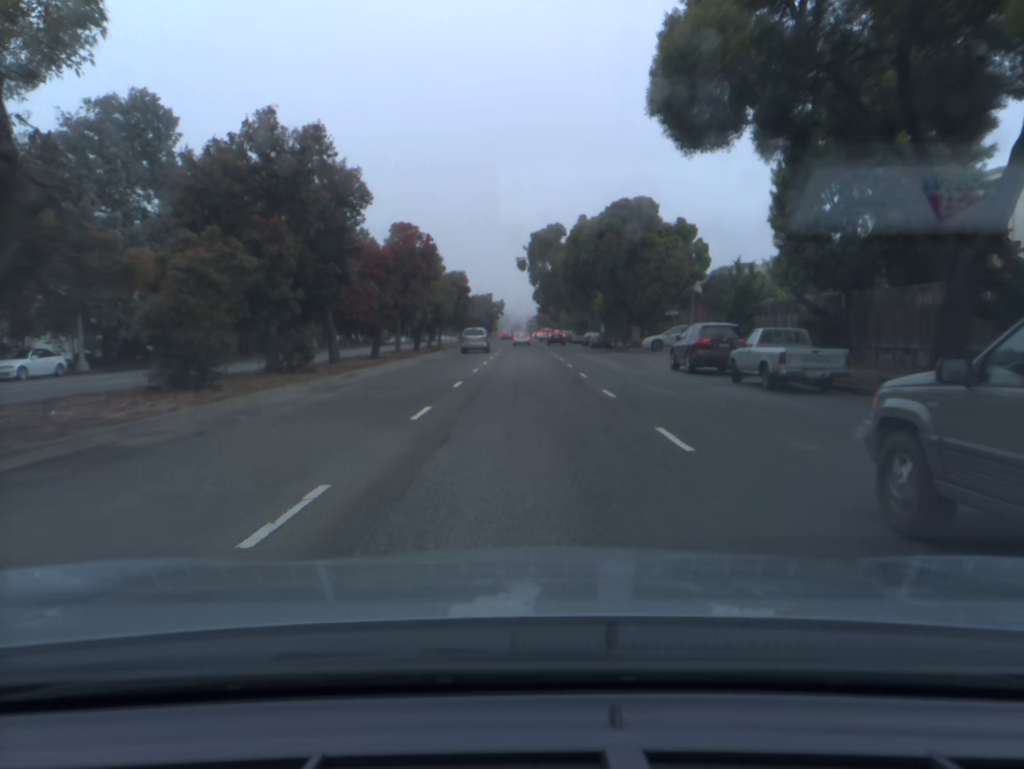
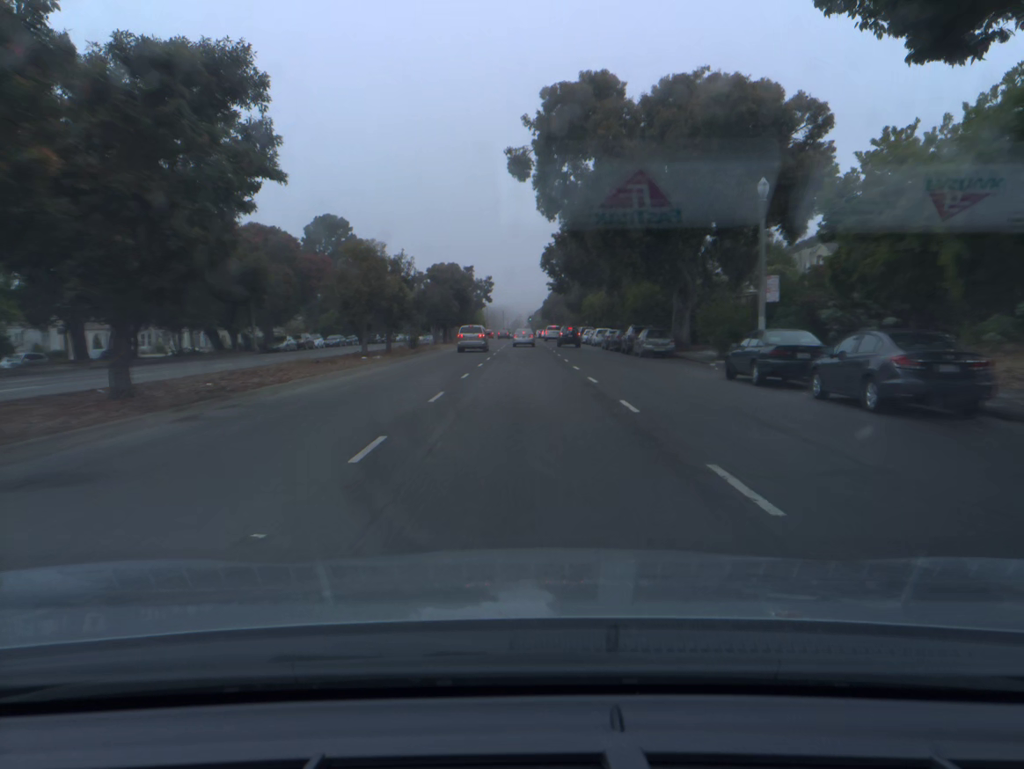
(-0.1, +55.2) m; 0°
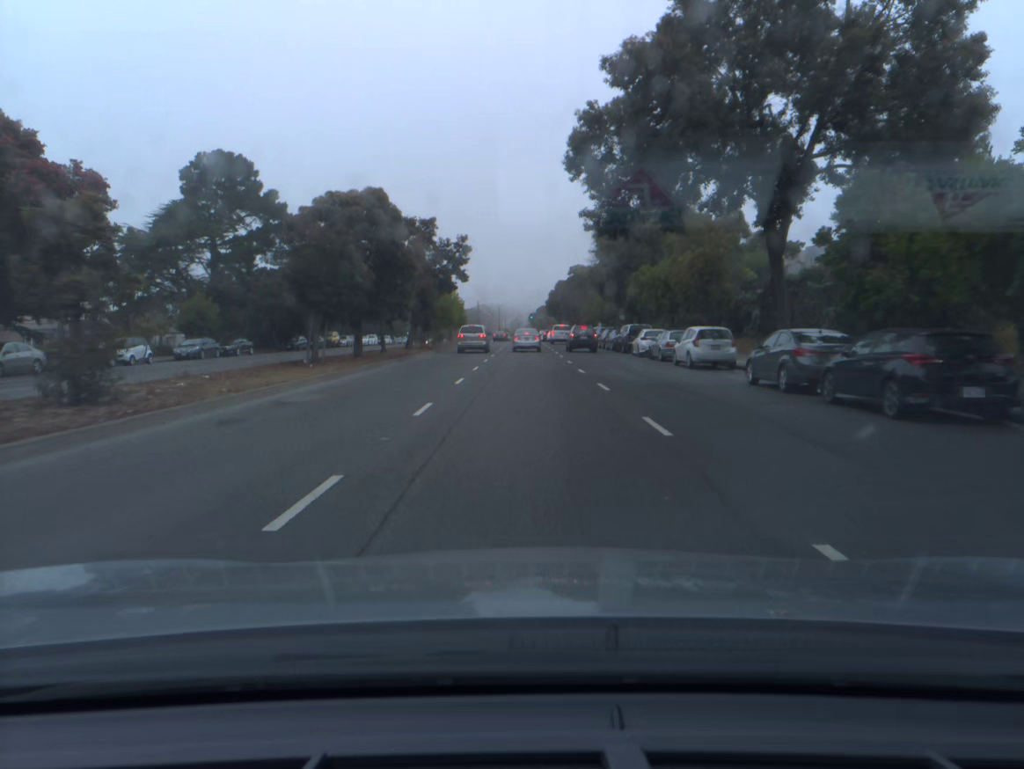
(0.0, +39.3) m; 0°
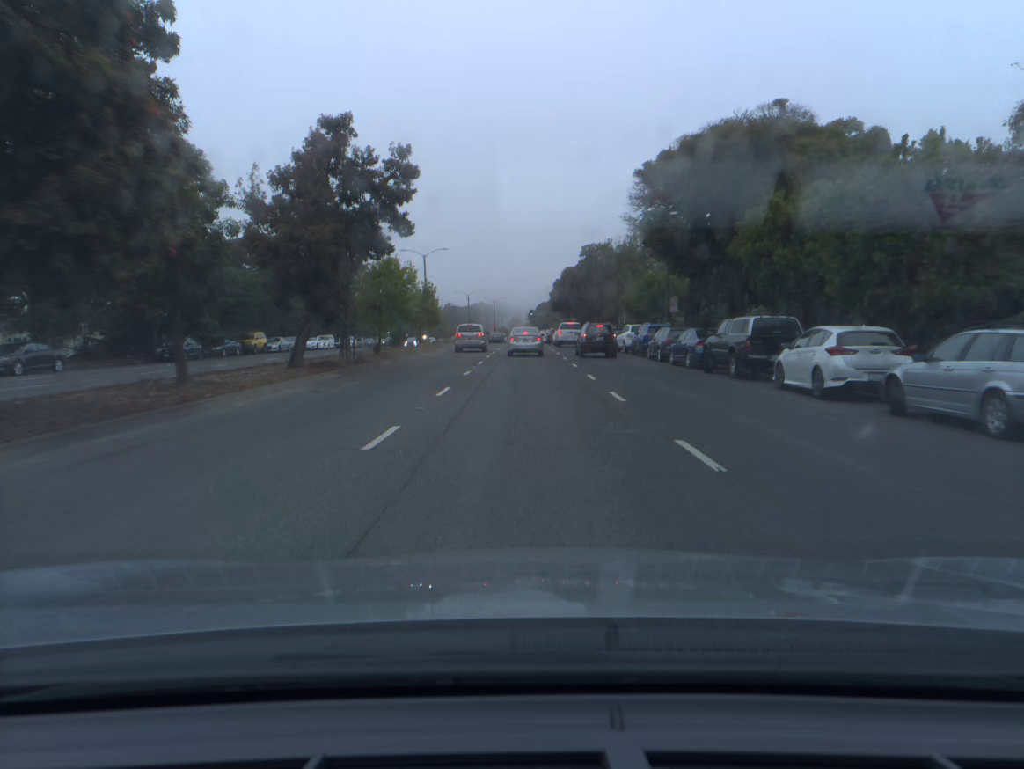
(0.0, +25.4) m; 0°
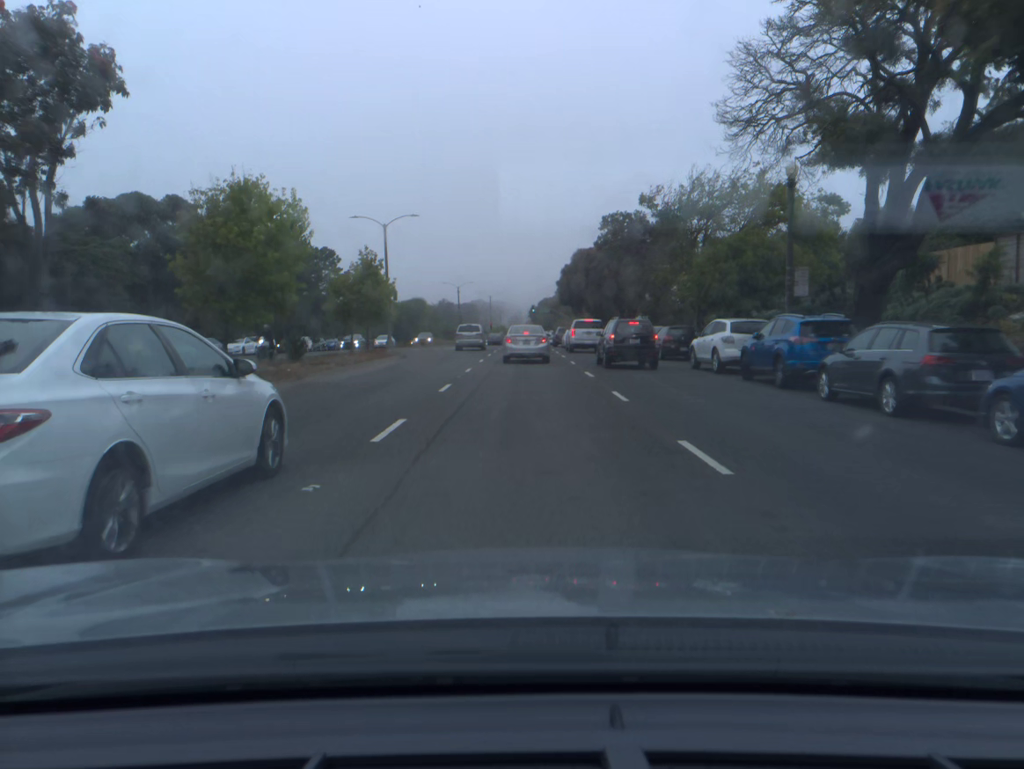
(0.0, +21.6) m; 0°
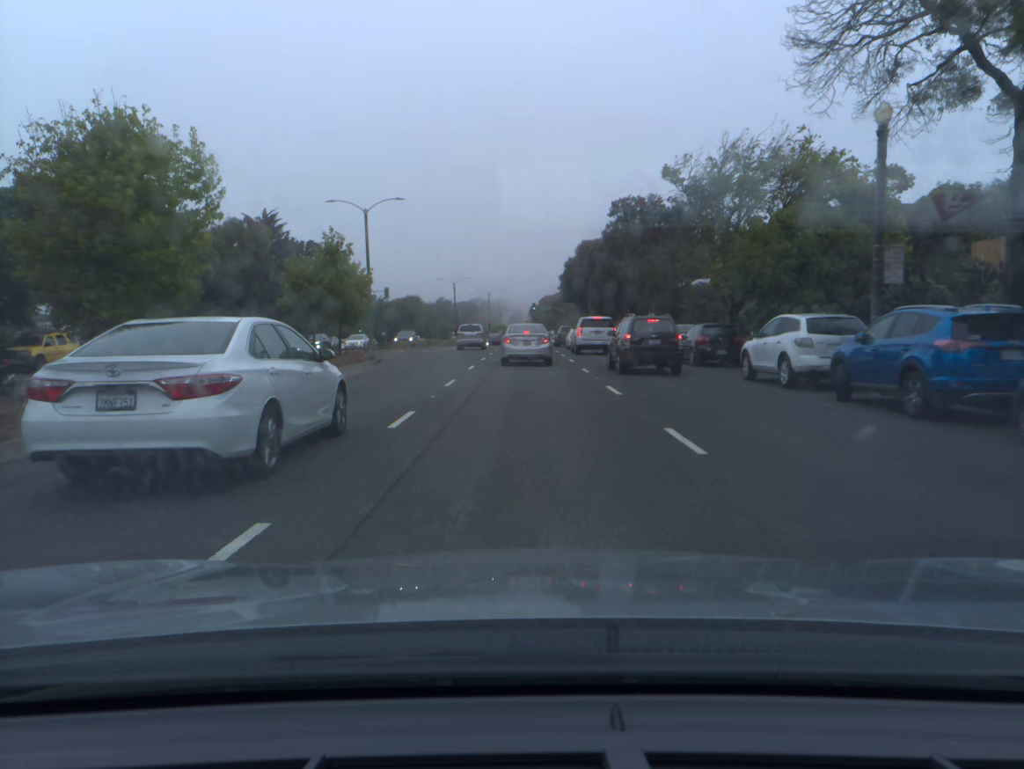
(0.0, +6.2) m; 0°
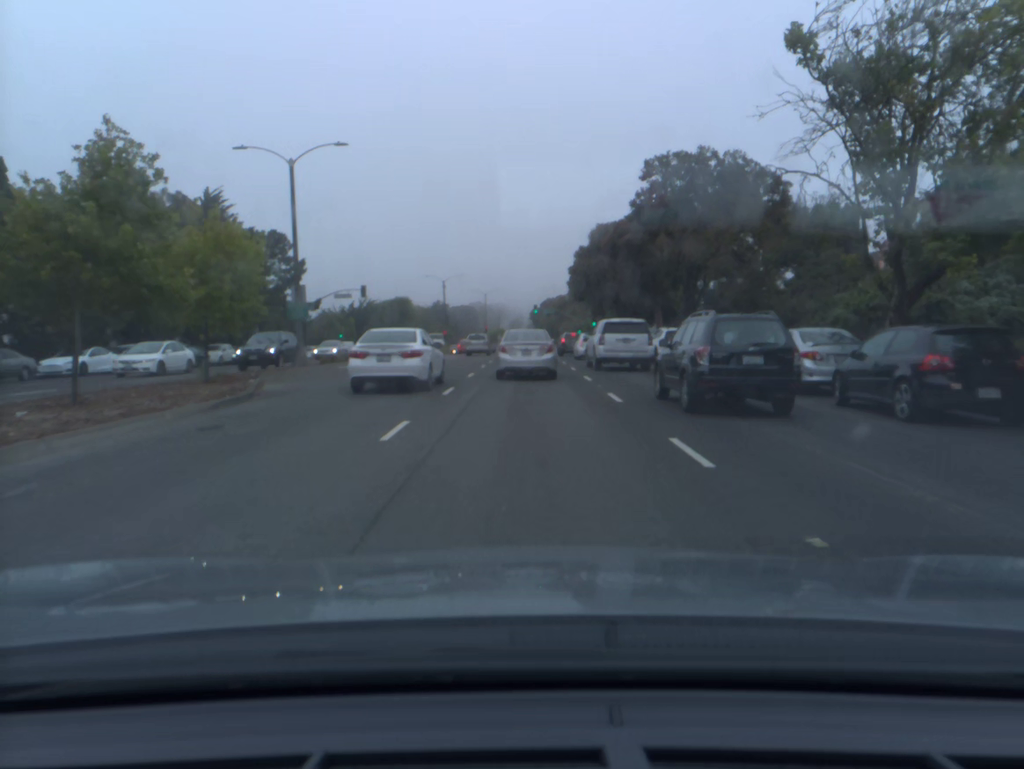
(0.0, +15.7) m; 0°
